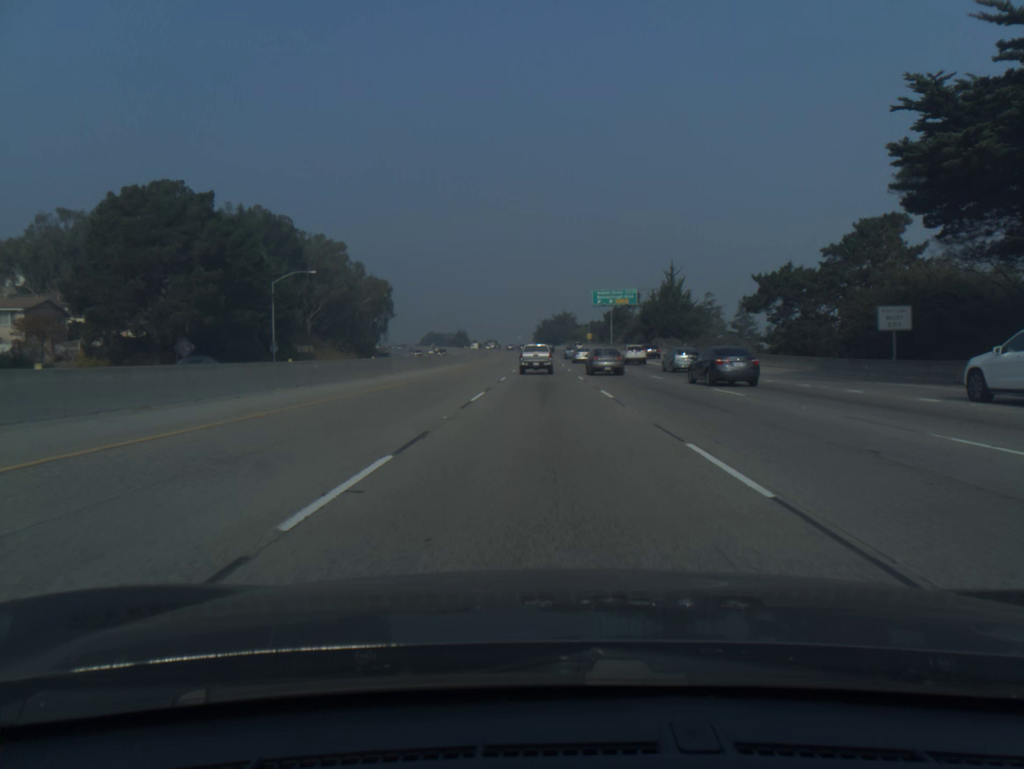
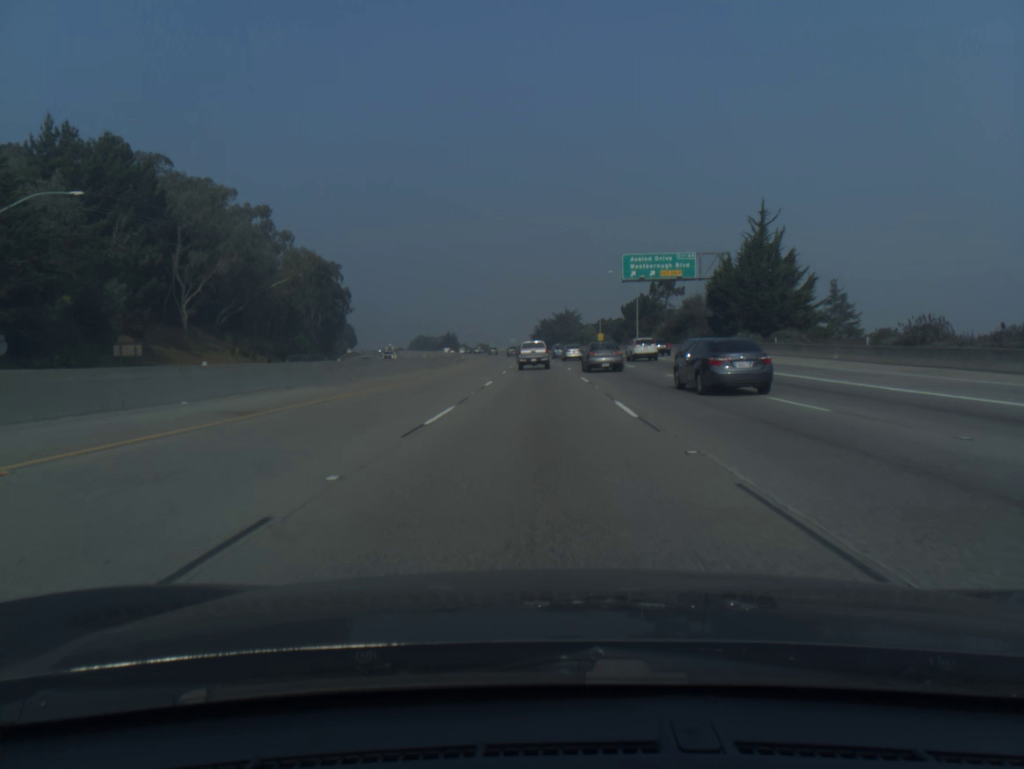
(+0.1, +50.6) m; 0°
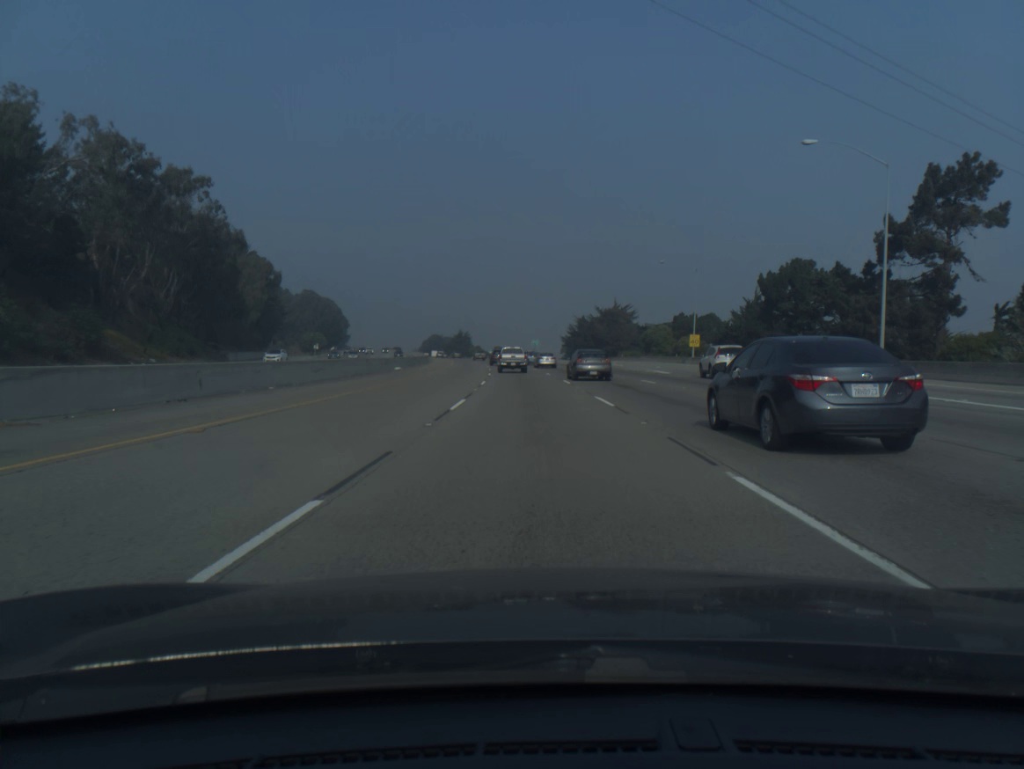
(-1.2, +83.4) m; -2°
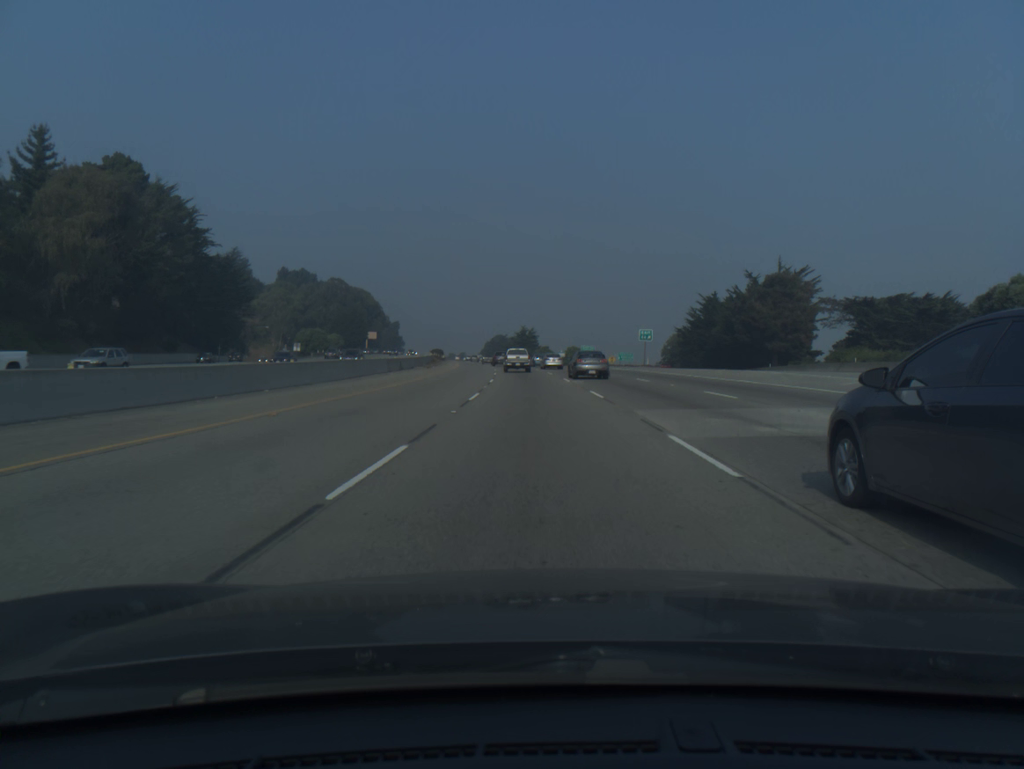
(-3.9, +83.8) m; -5°
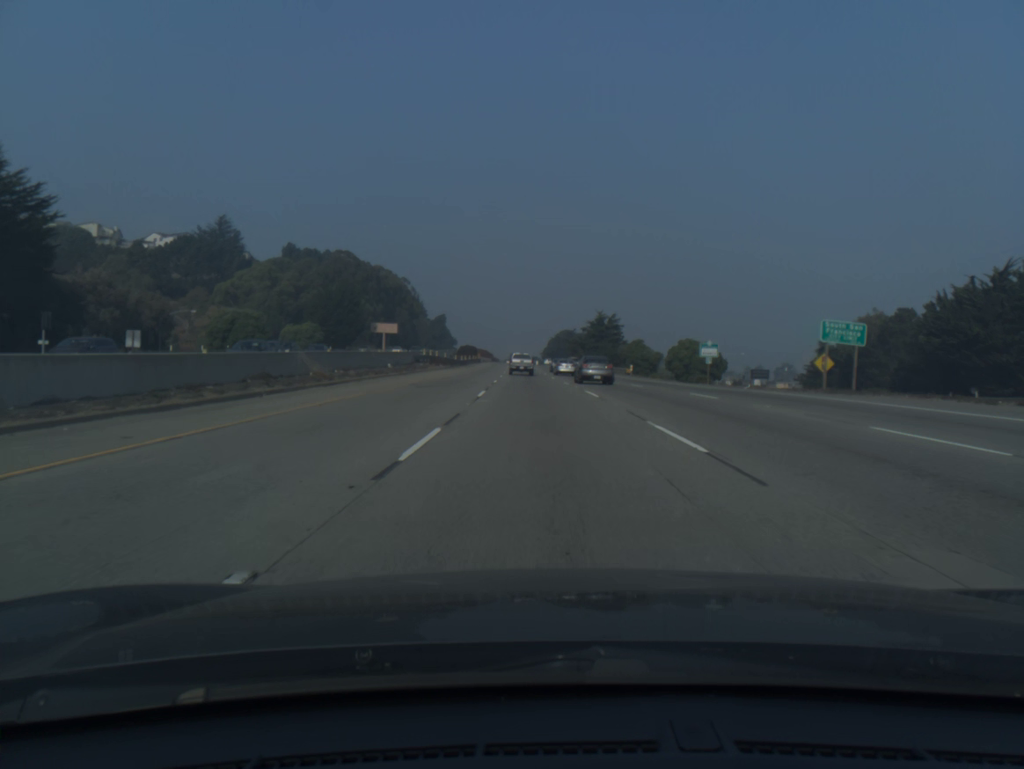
(-3.8, +84.7) m; -5°
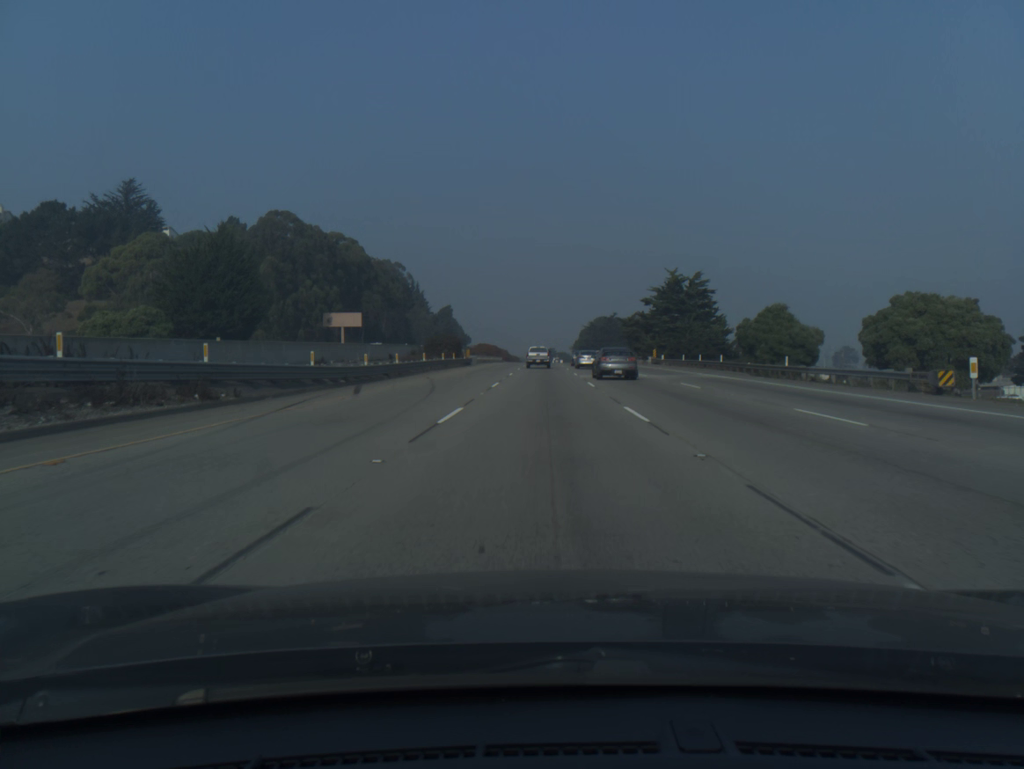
(-1.3, +68.8) m; -2°
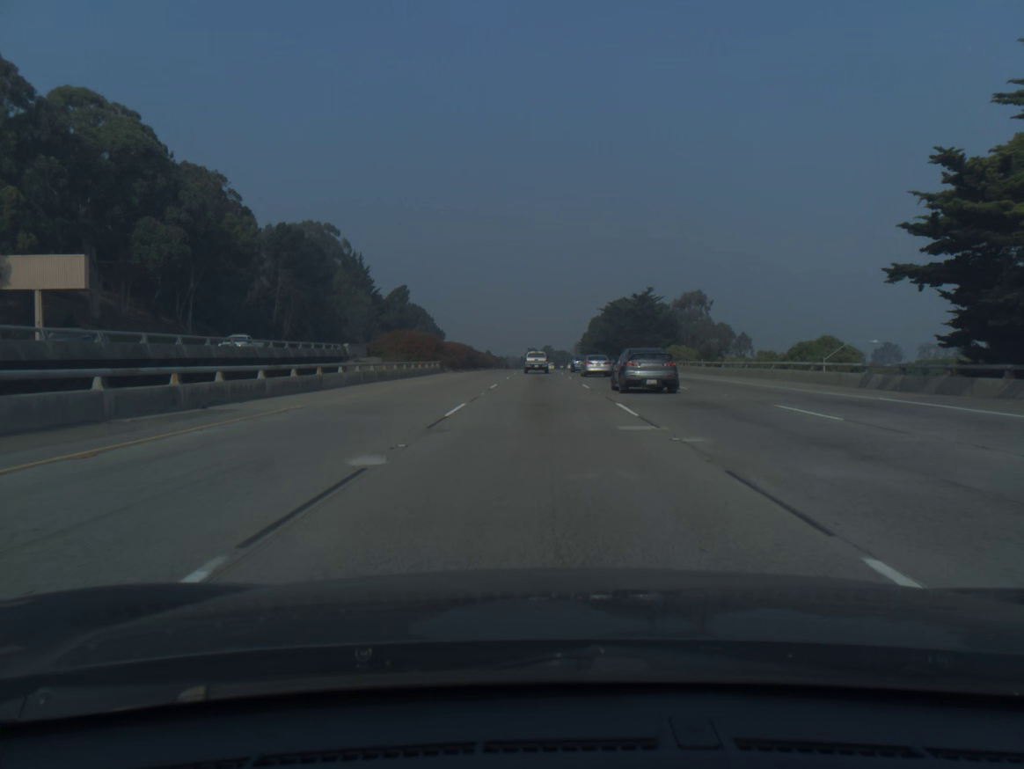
(+0.2, +86.4) m; 0°
